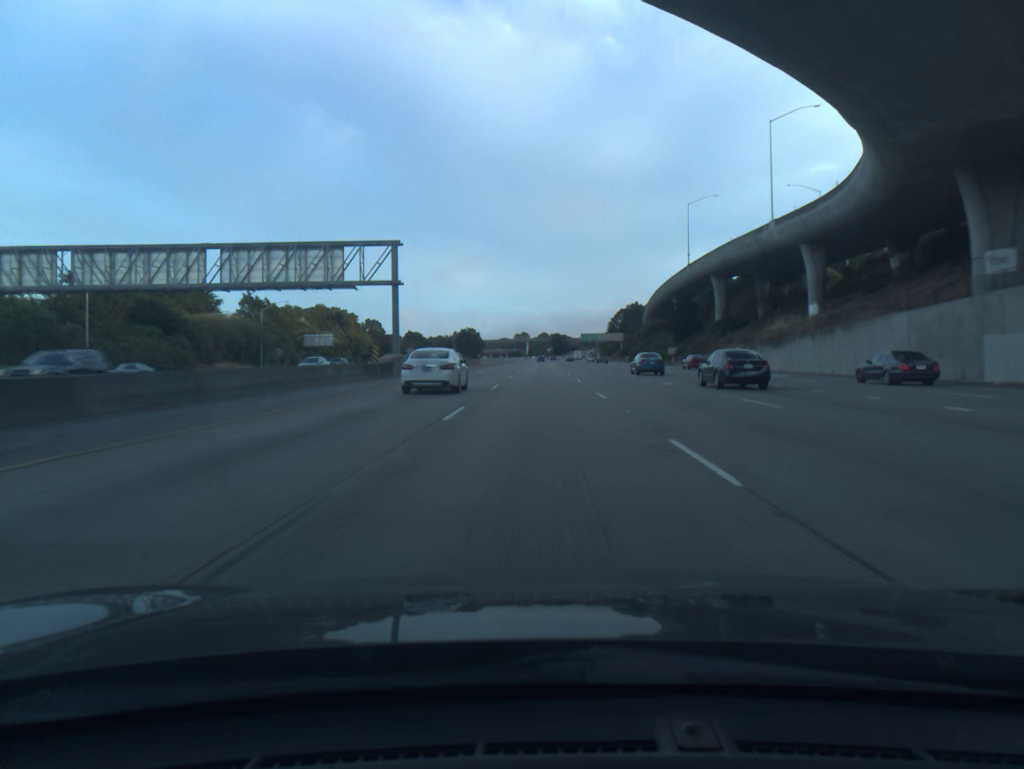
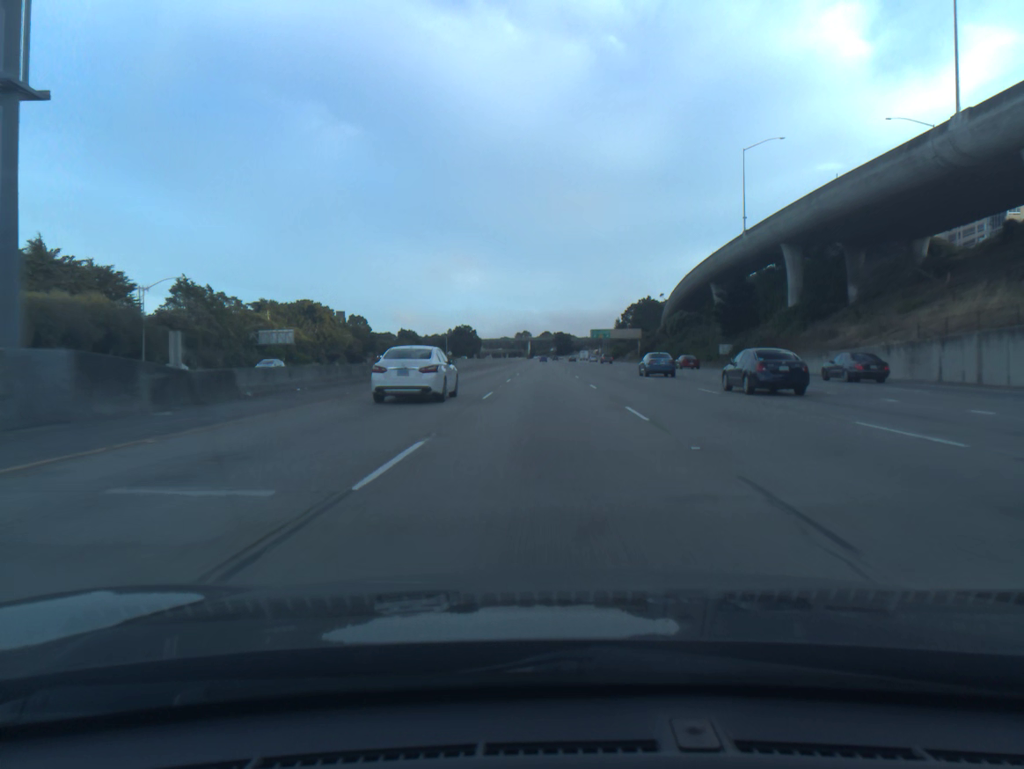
(-0.1, +36.5) m; 0°
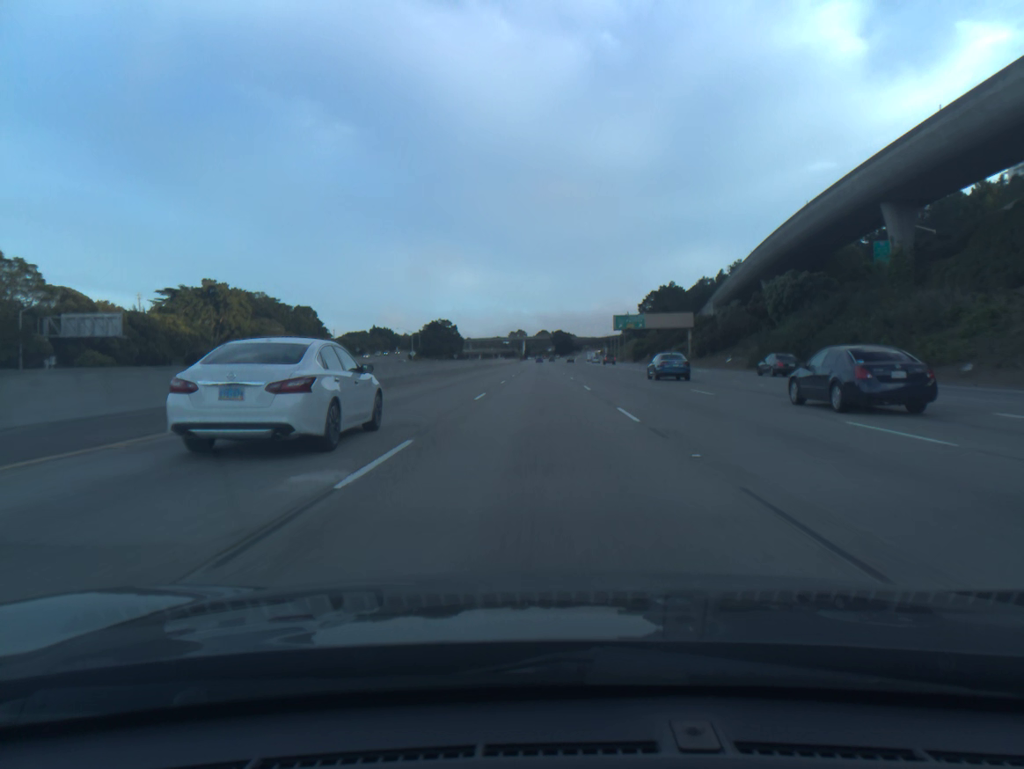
(+0.3, +73.1) m; 0°
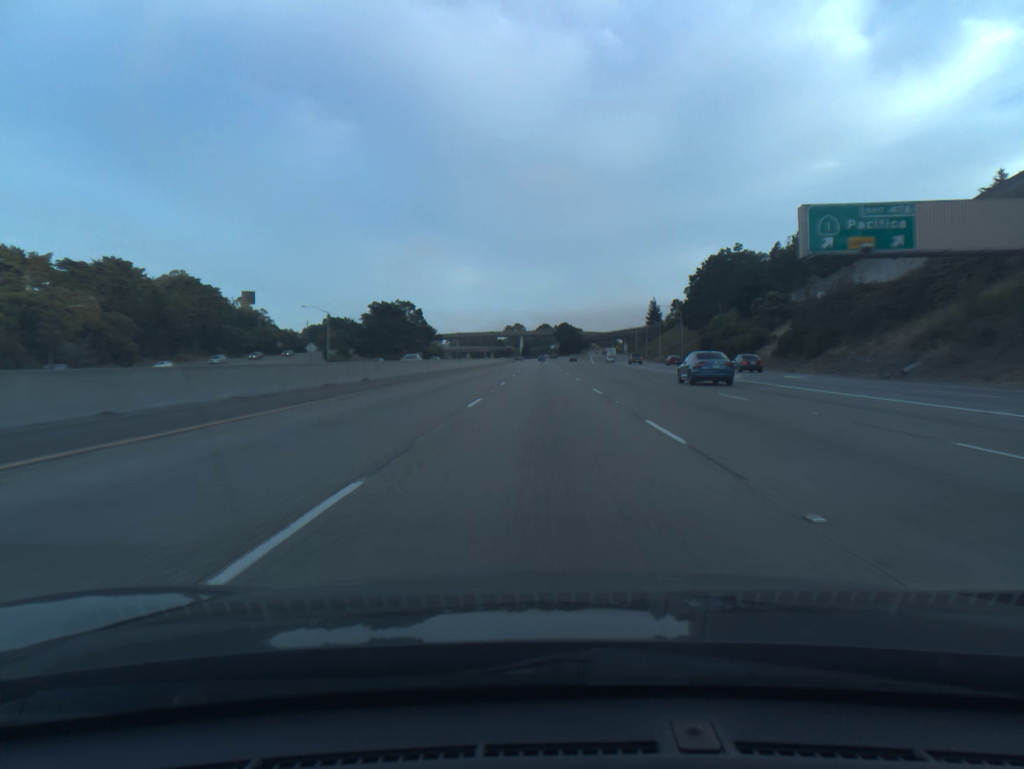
(-0.5, +91.3) m; 0°
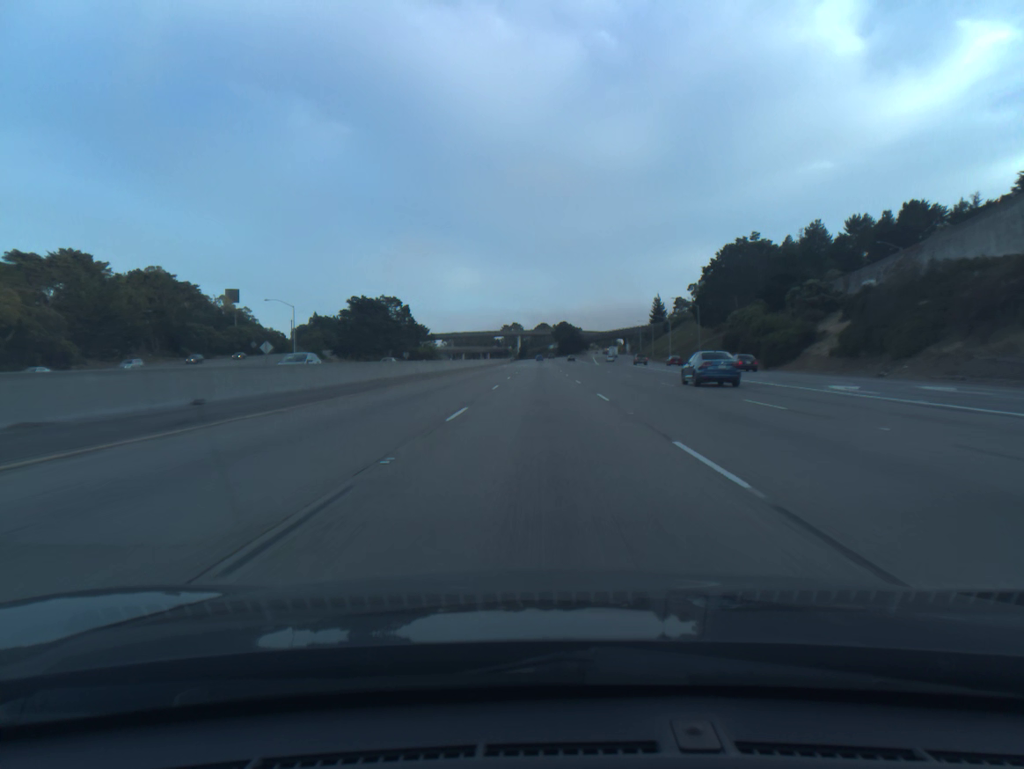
(0.0, +18.3) m; 0°
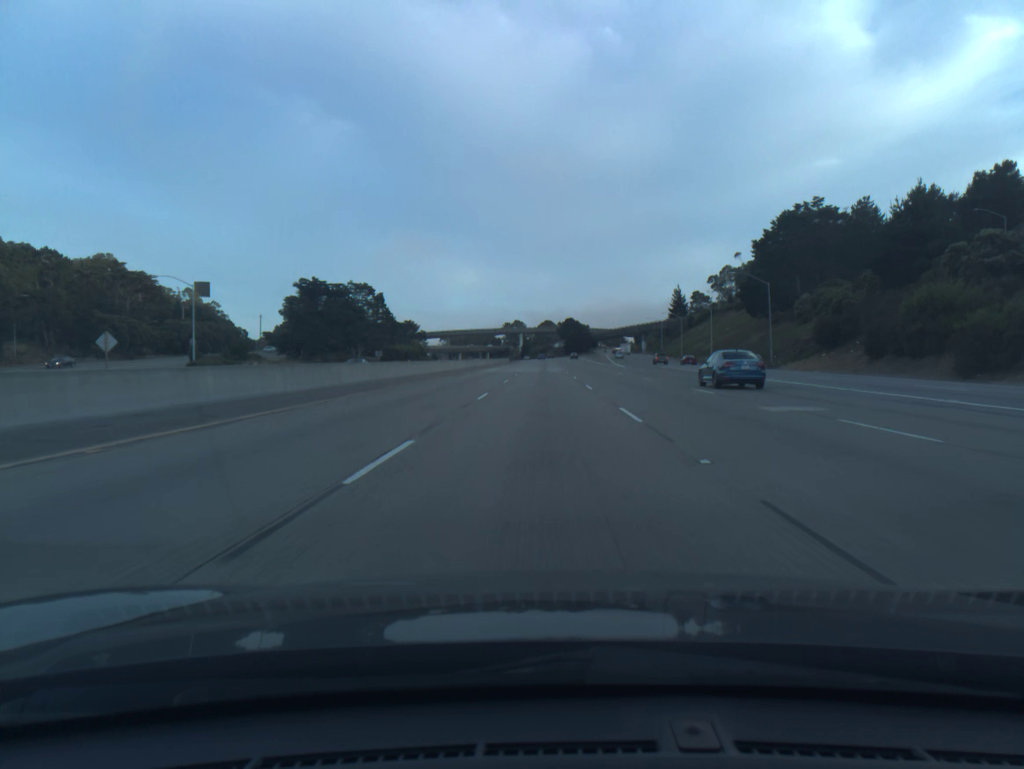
(0.0, +36.5) m; 0°
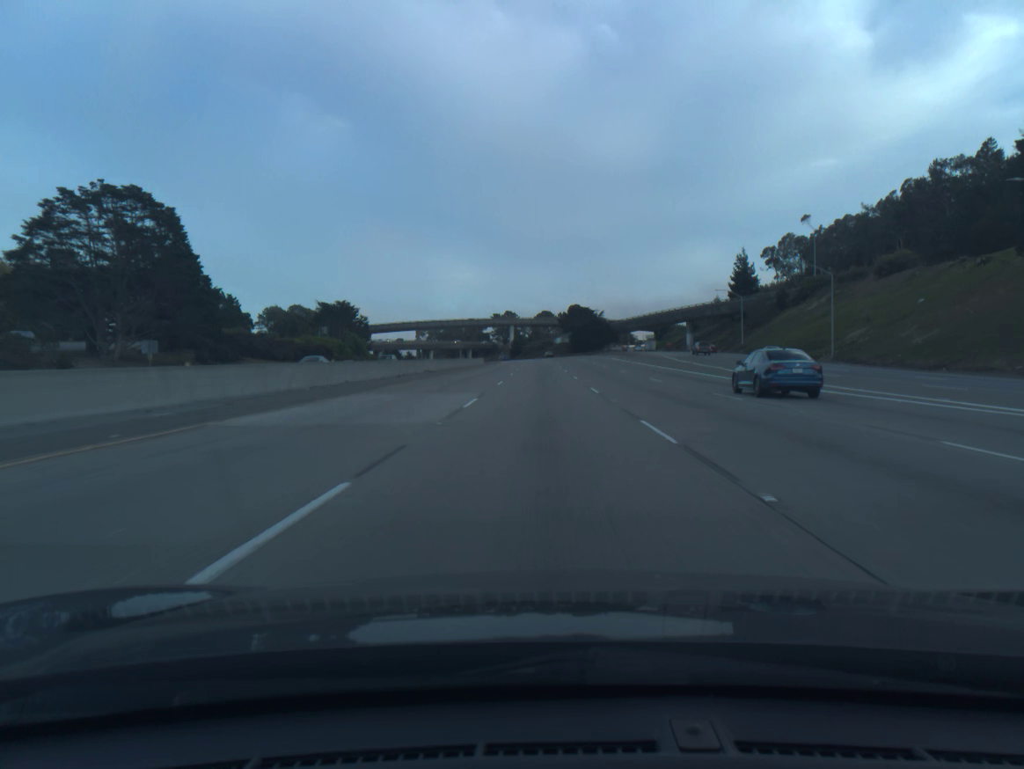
(+0.1, +91.4) m; 0°
